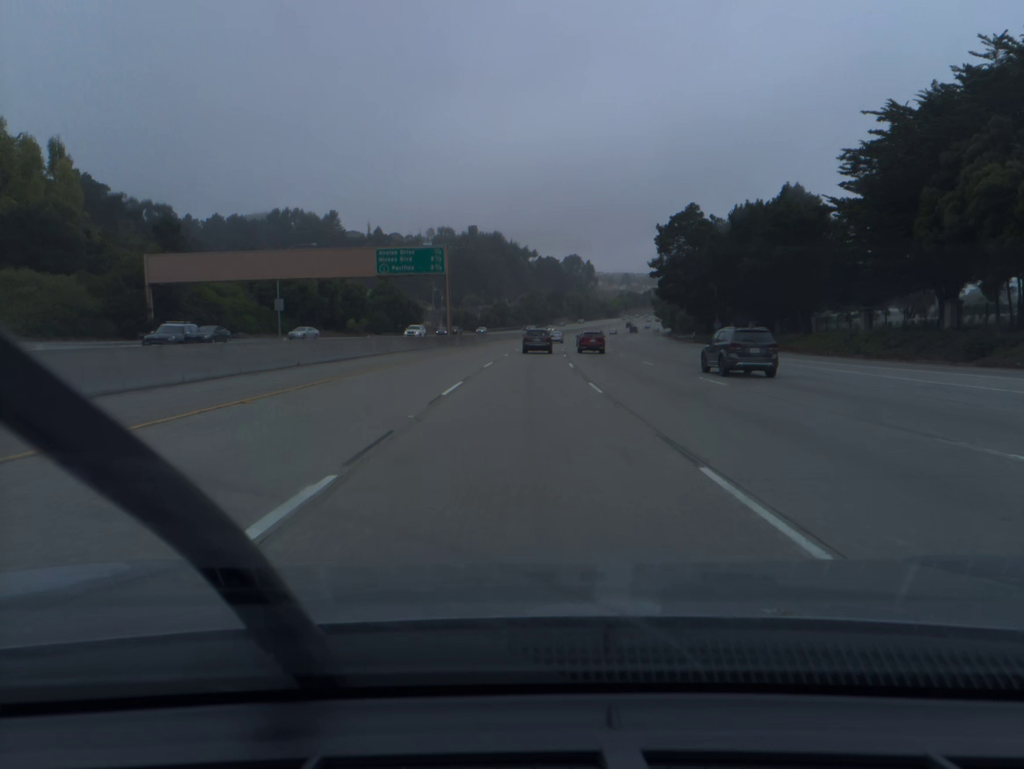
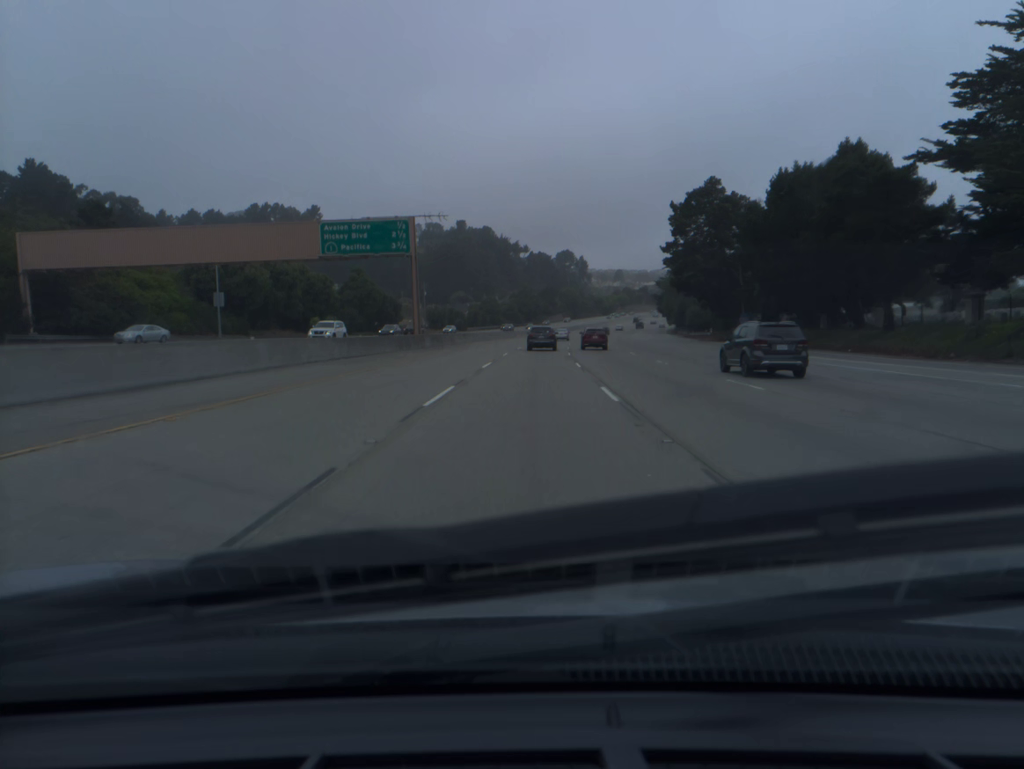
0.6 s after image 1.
(+0.1, +17.9) m; +1°
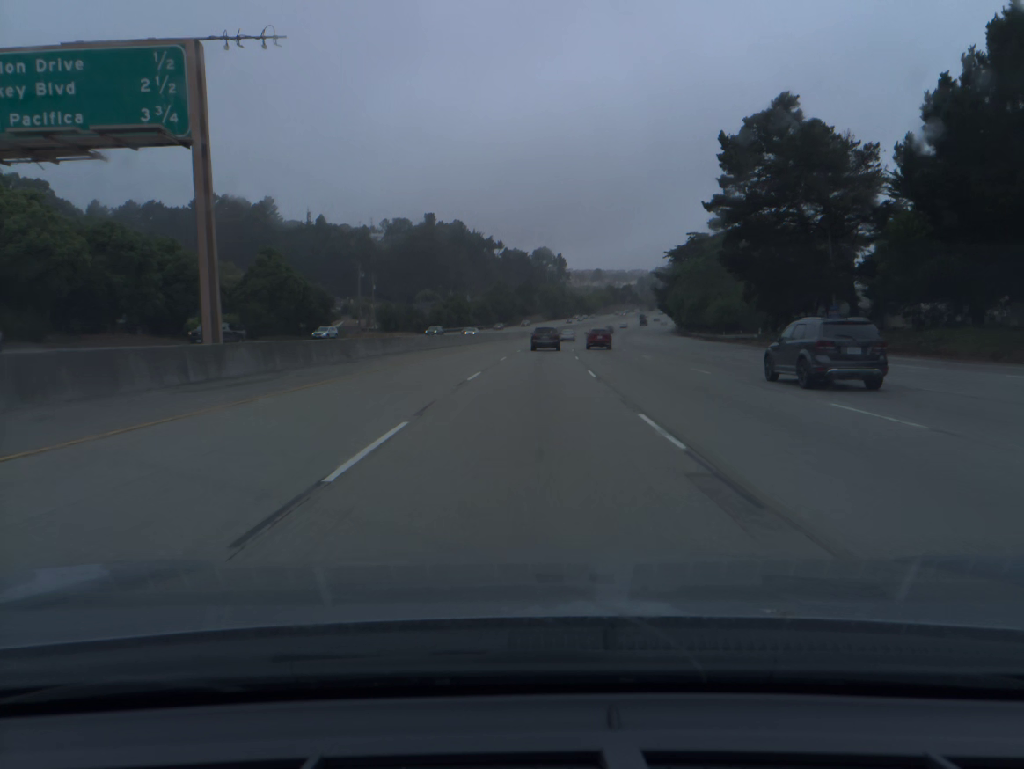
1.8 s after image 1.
(+0.5, +35.8) m; +2°
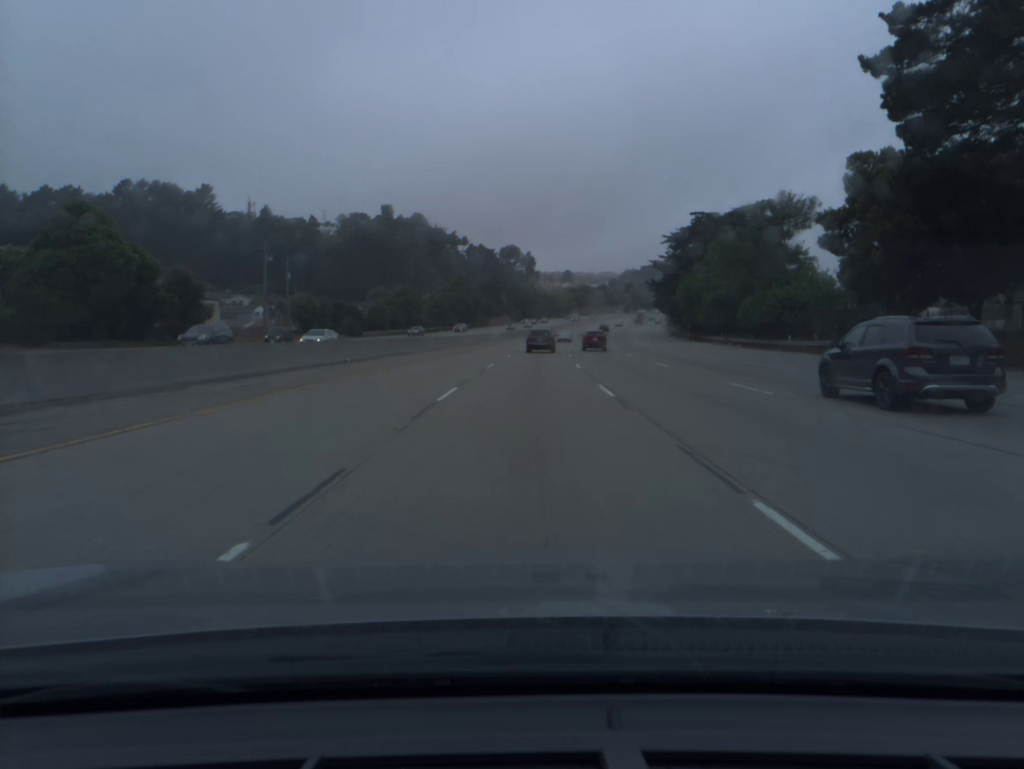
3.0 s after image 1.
(+0.7, +35.8) m; +2°
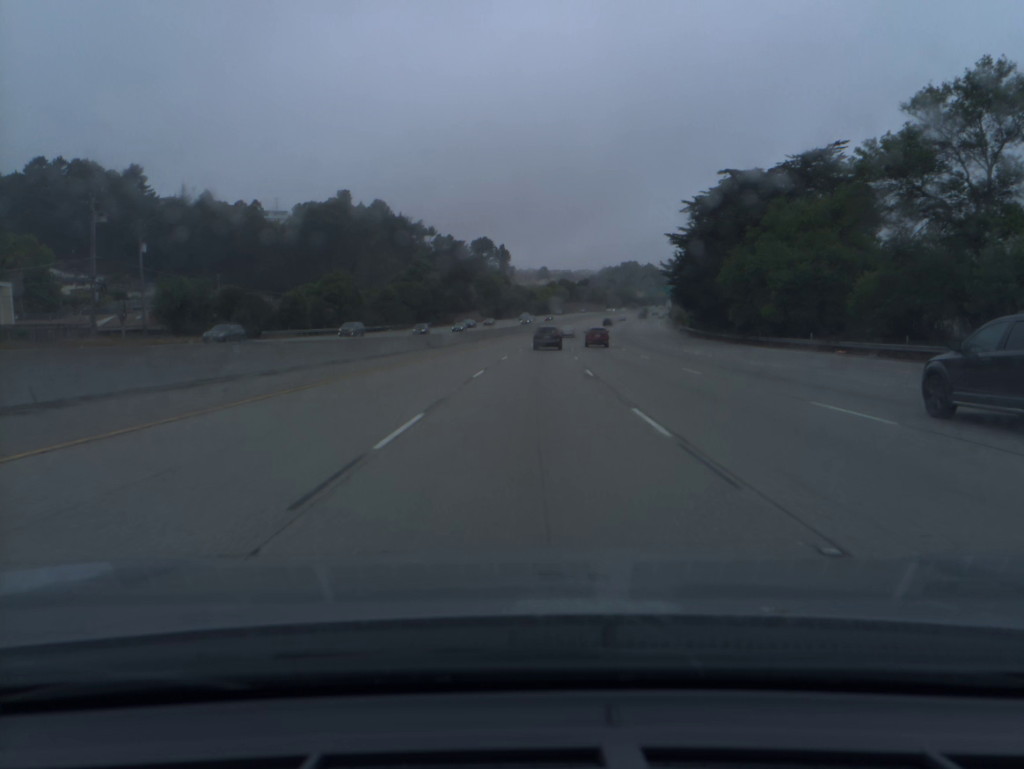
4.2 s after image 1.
(+0.6, +35.9) m; +2°
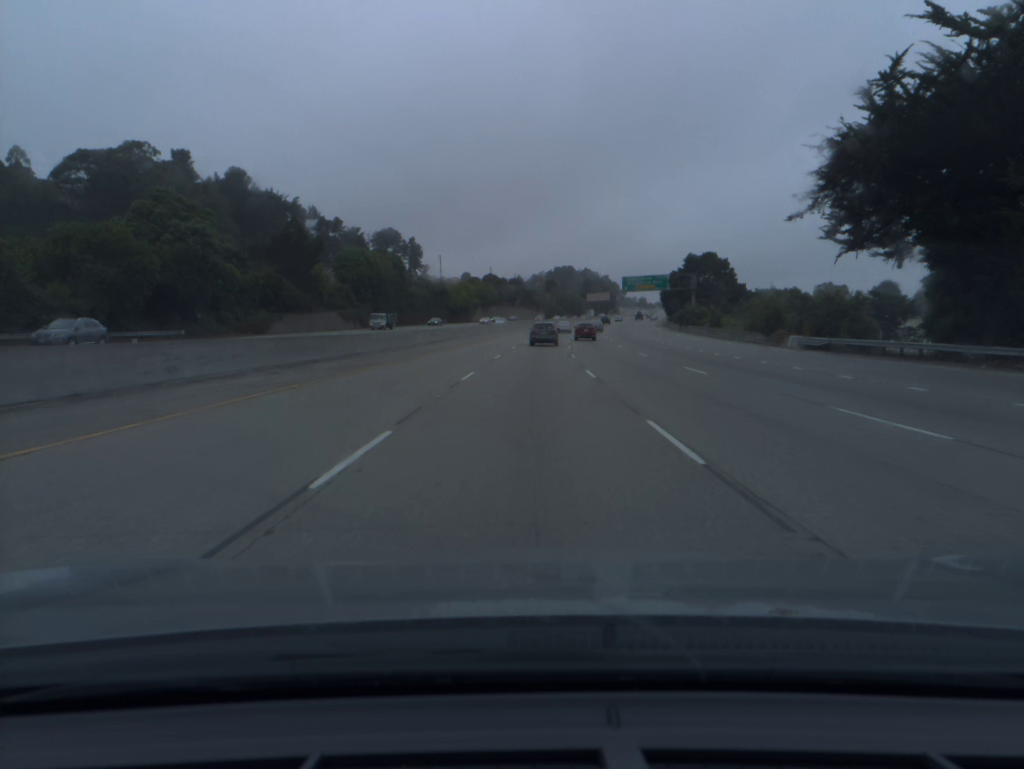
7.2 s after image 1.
(+4.4, +89.6) m; +5°
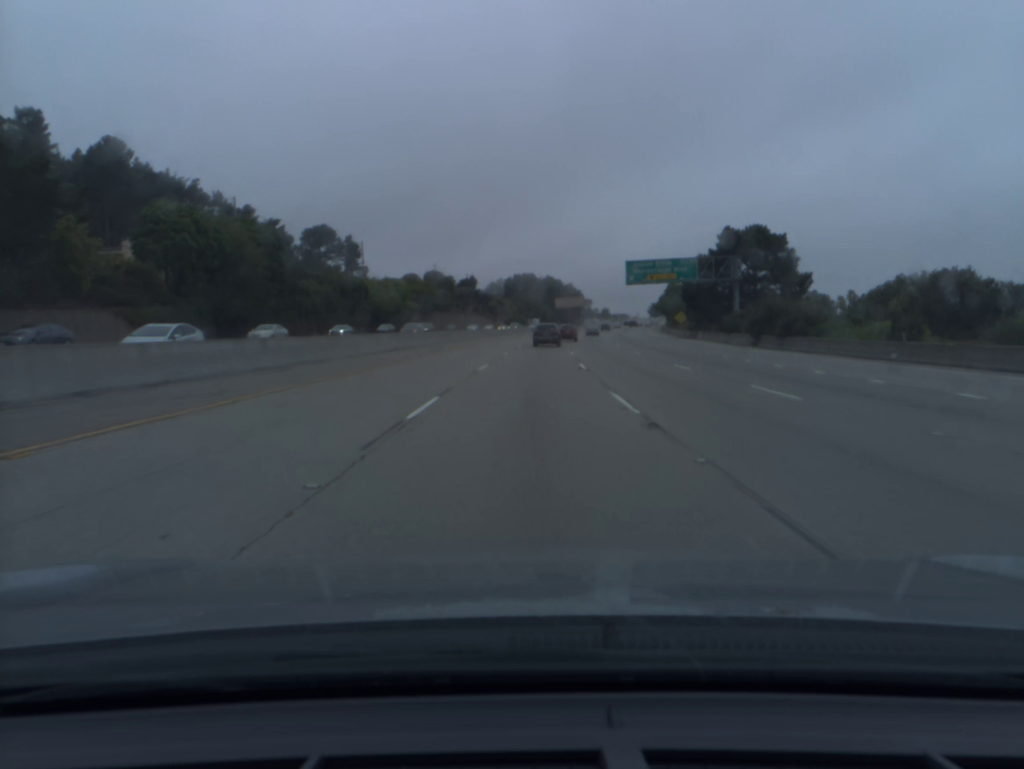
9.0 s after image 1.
(+1.3, +53.2) m; +3°
